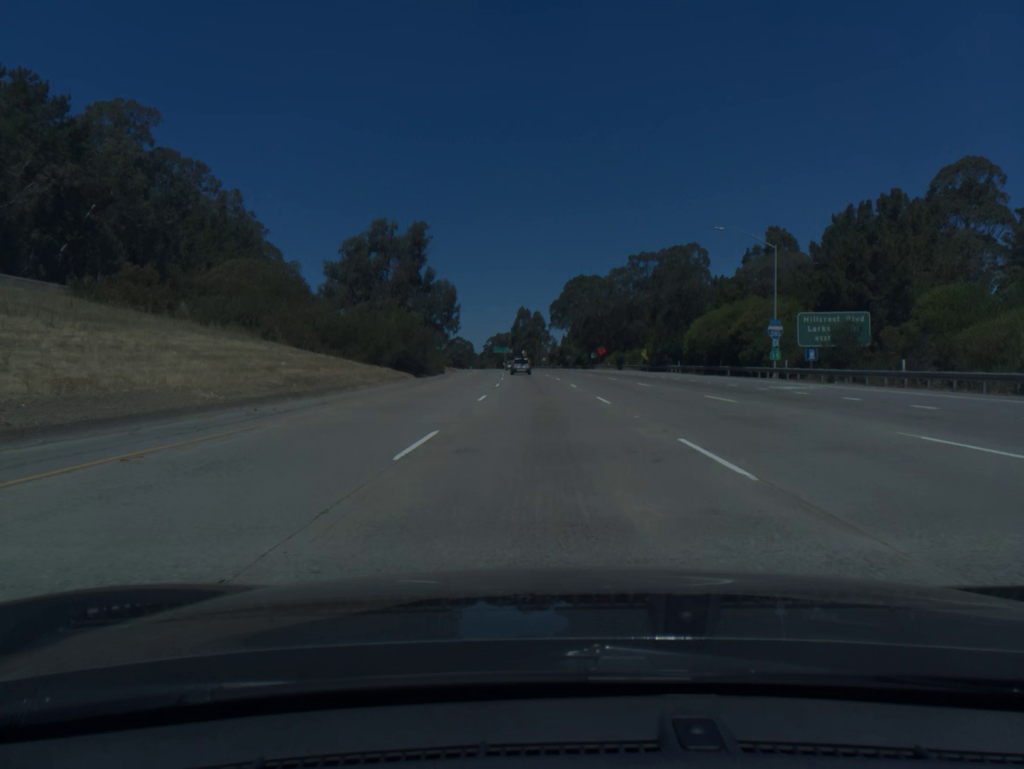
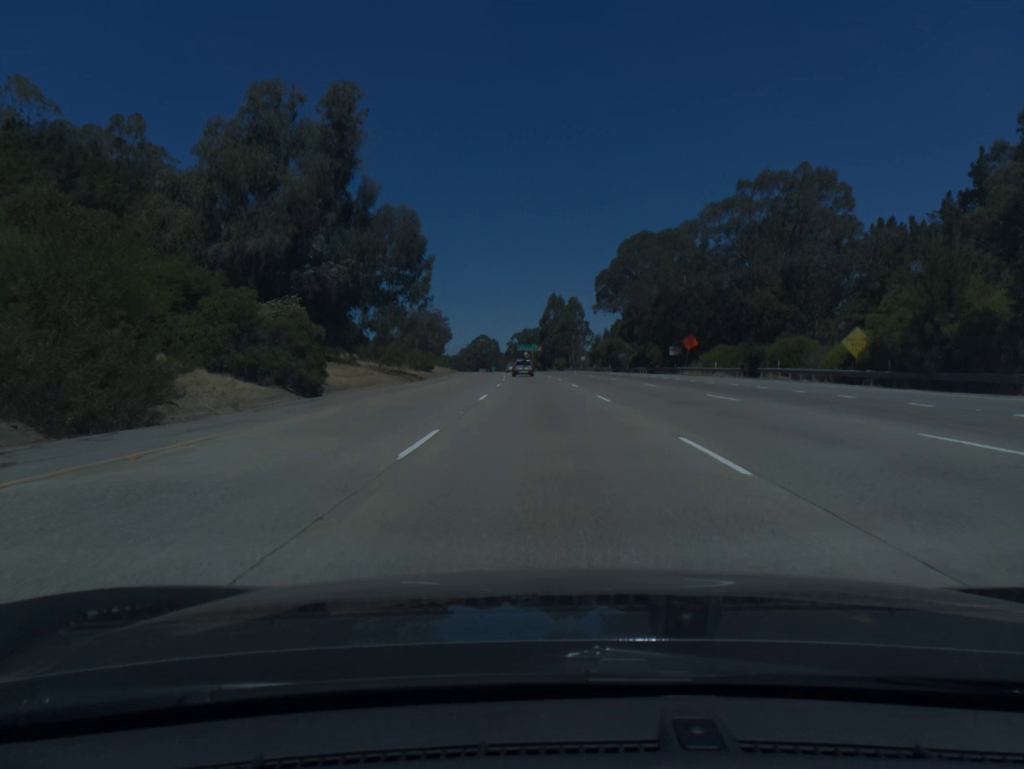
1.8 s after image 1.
(-1.2, +58.5) m; -2°
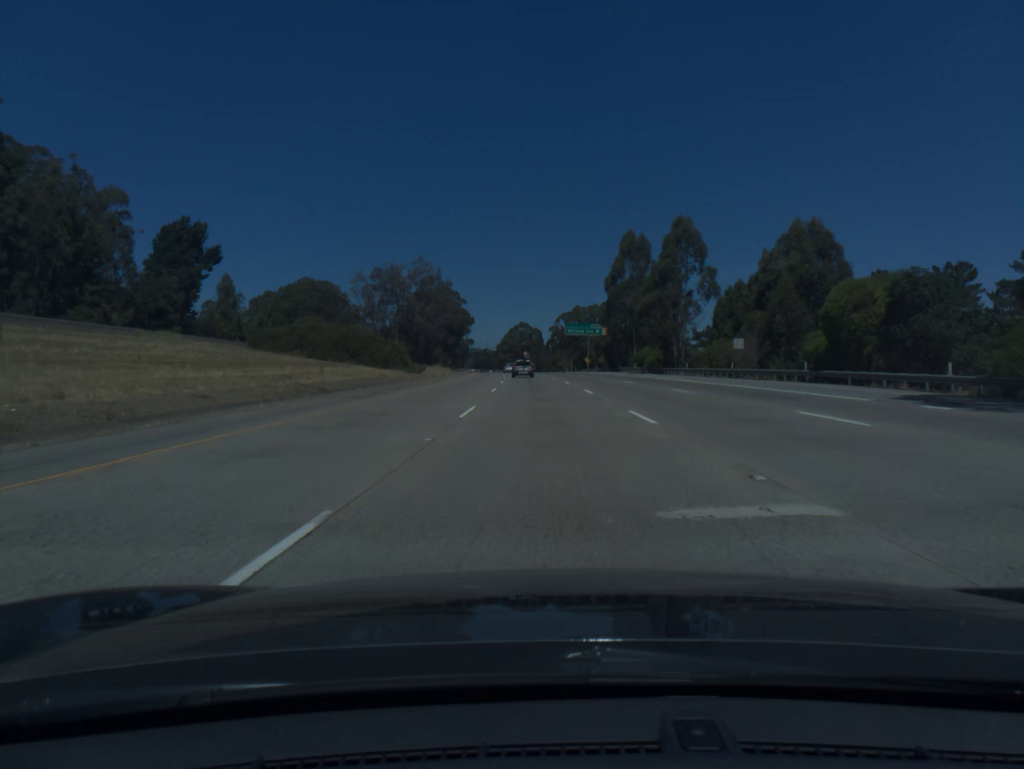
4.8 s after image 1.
(-2.9, +95.6) m; -3°
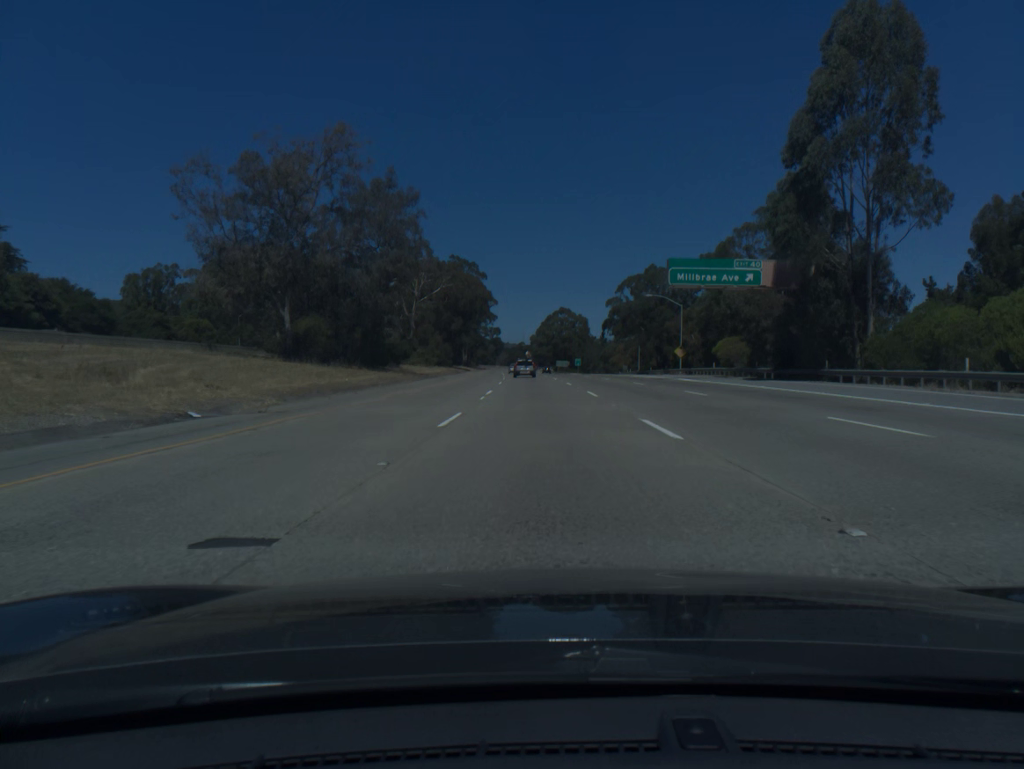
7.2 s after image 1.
(-1.8, +75.8) m; -3°
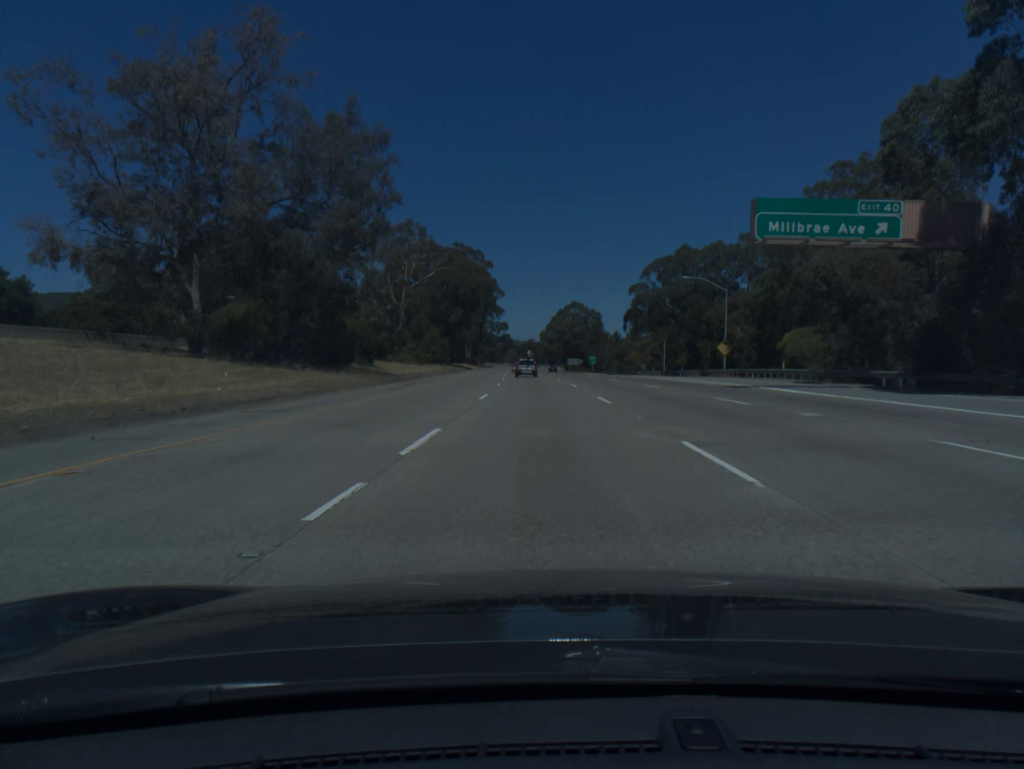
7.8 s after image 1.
(-0.2, +18.9) m; -1°
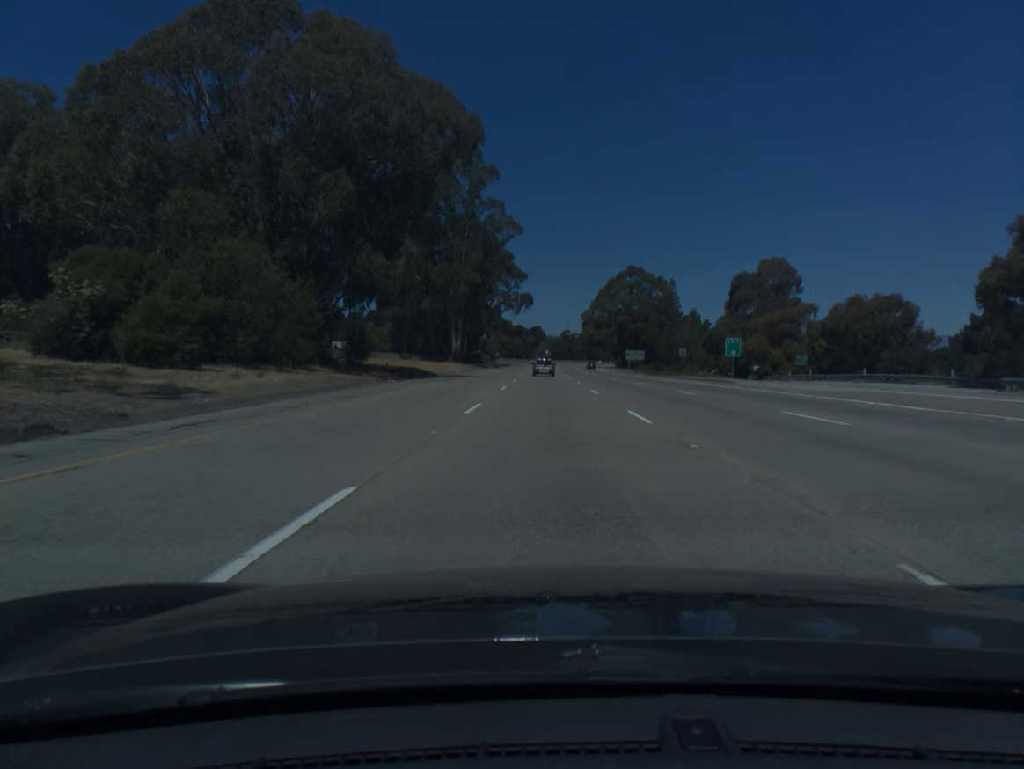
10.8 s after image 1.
(-2.5, +94.3) m; -2°
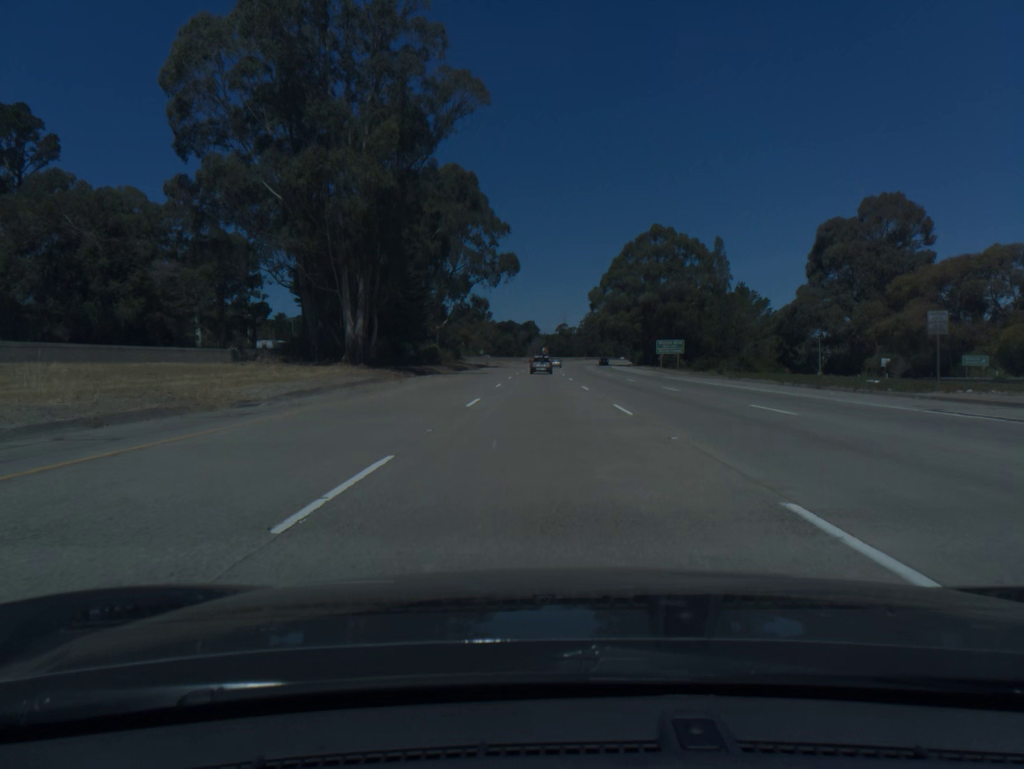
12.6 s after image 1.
(+0.2, +56.5) m; 0°
